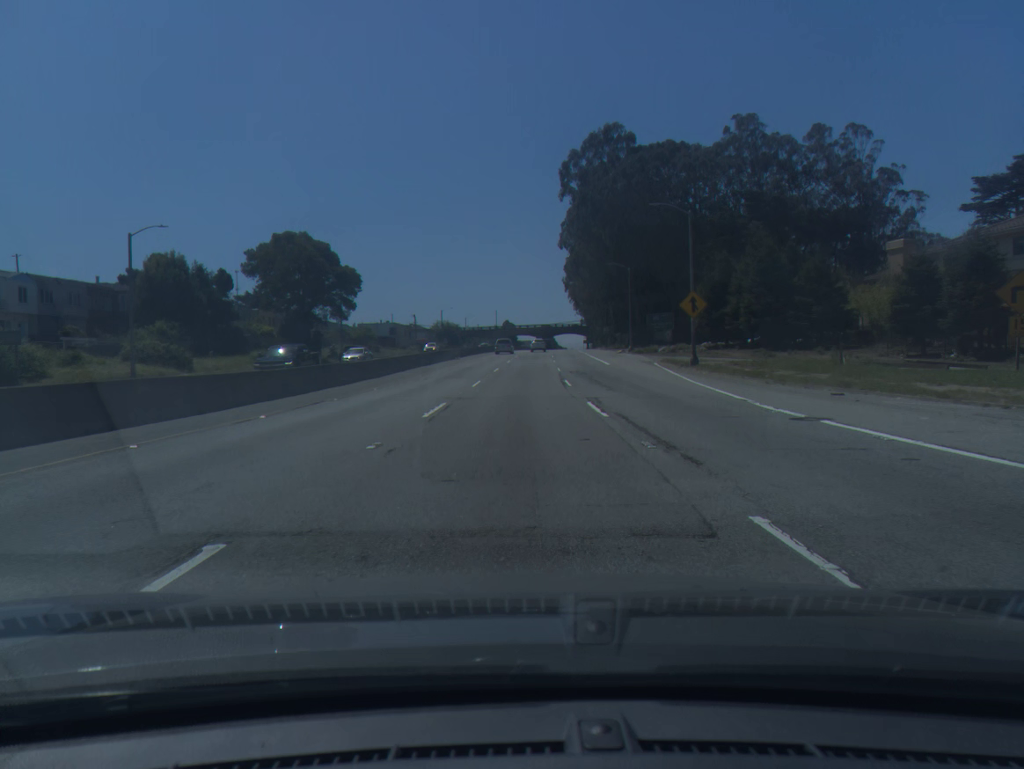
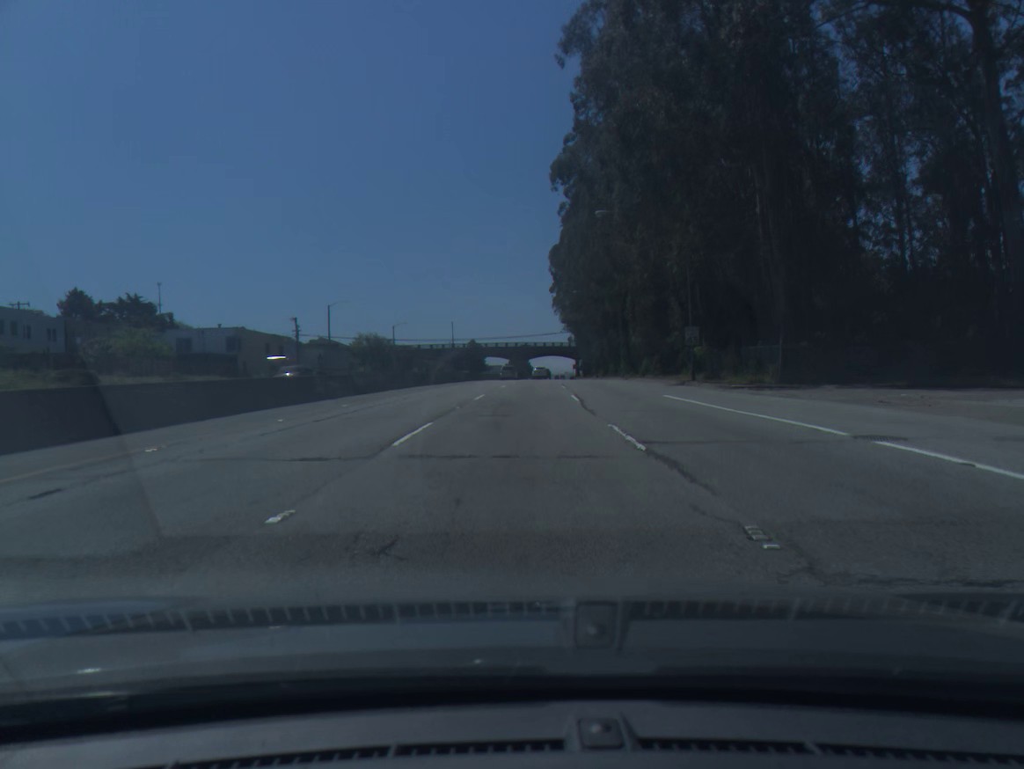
(+1.7, +77.9) m; +2°
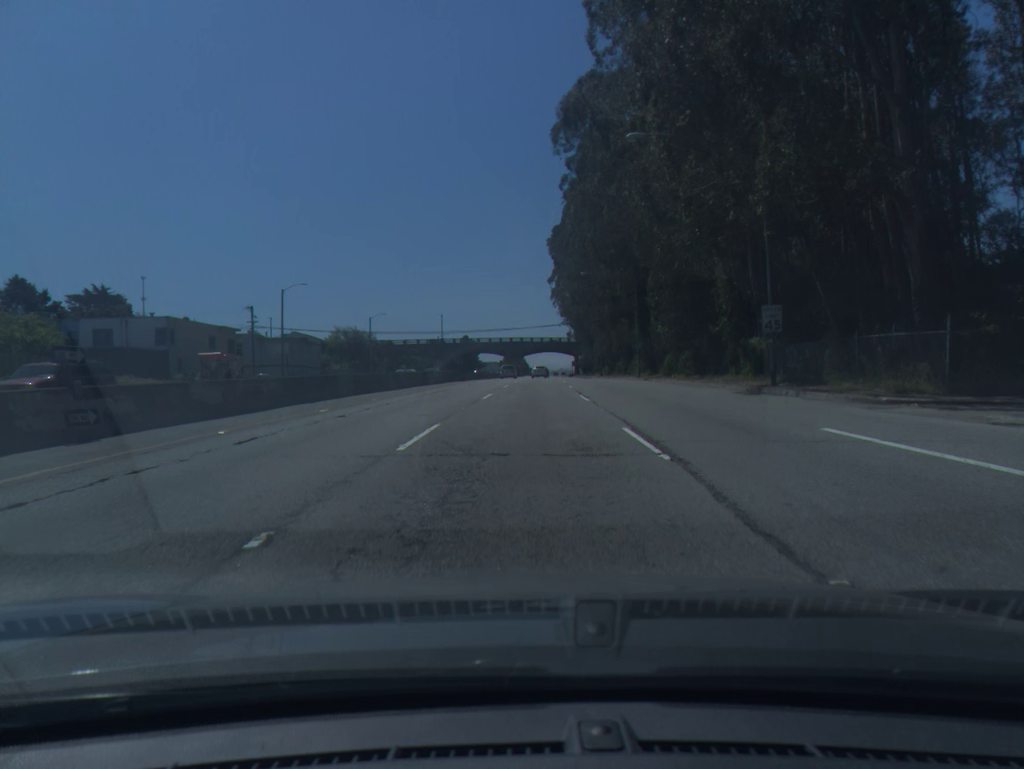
(0.0, +15.8) m; 0°
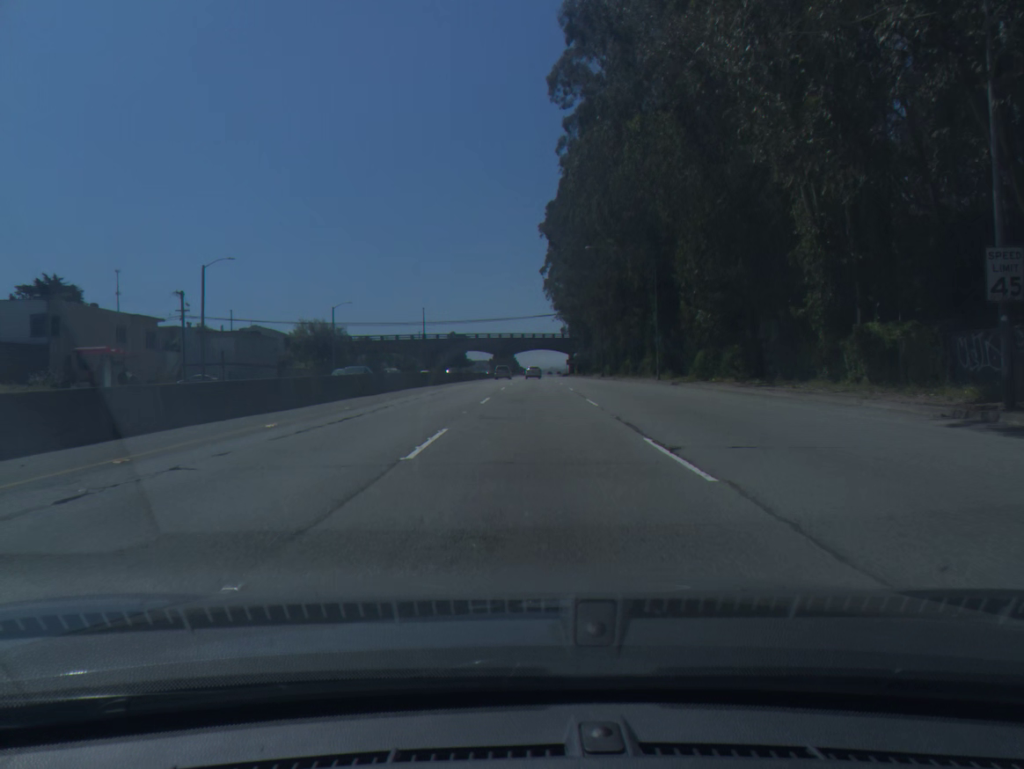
(+0.1, +15.9) m; +1°
